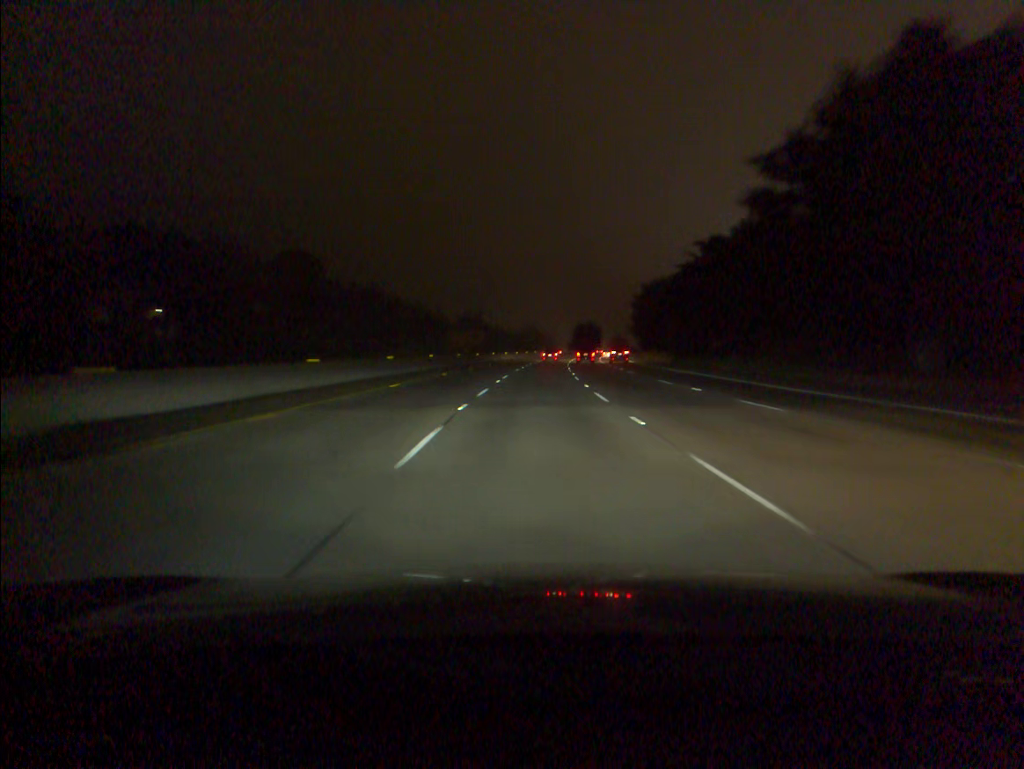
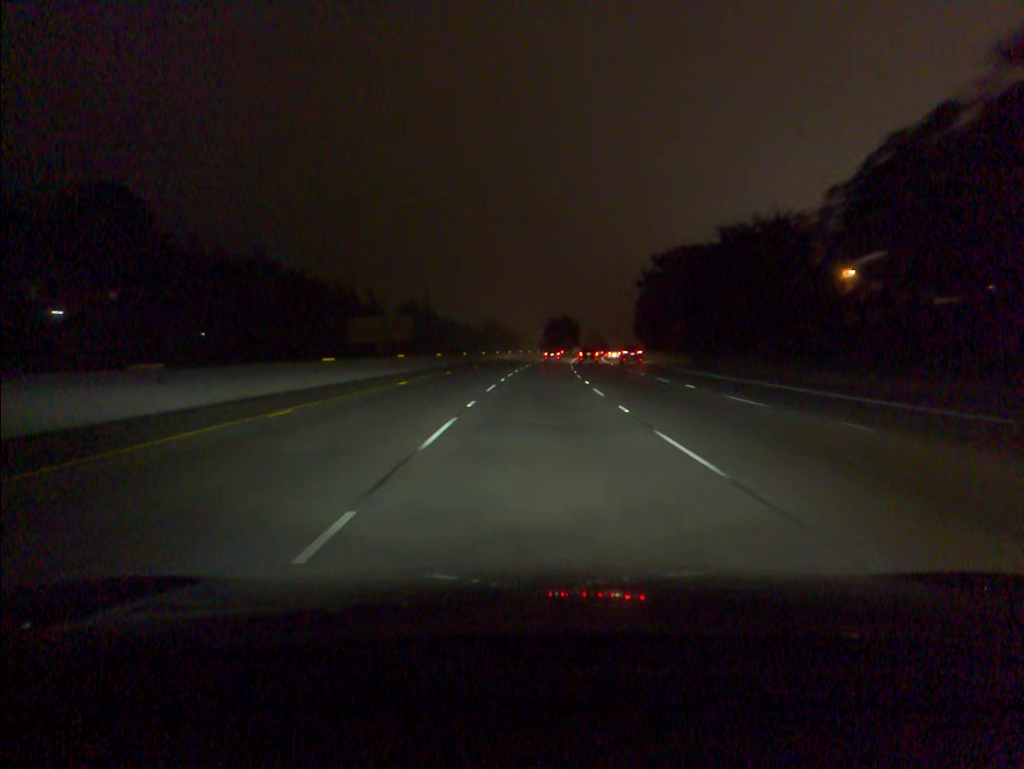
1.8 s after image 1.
(+1.1, +56.8) m; +3°
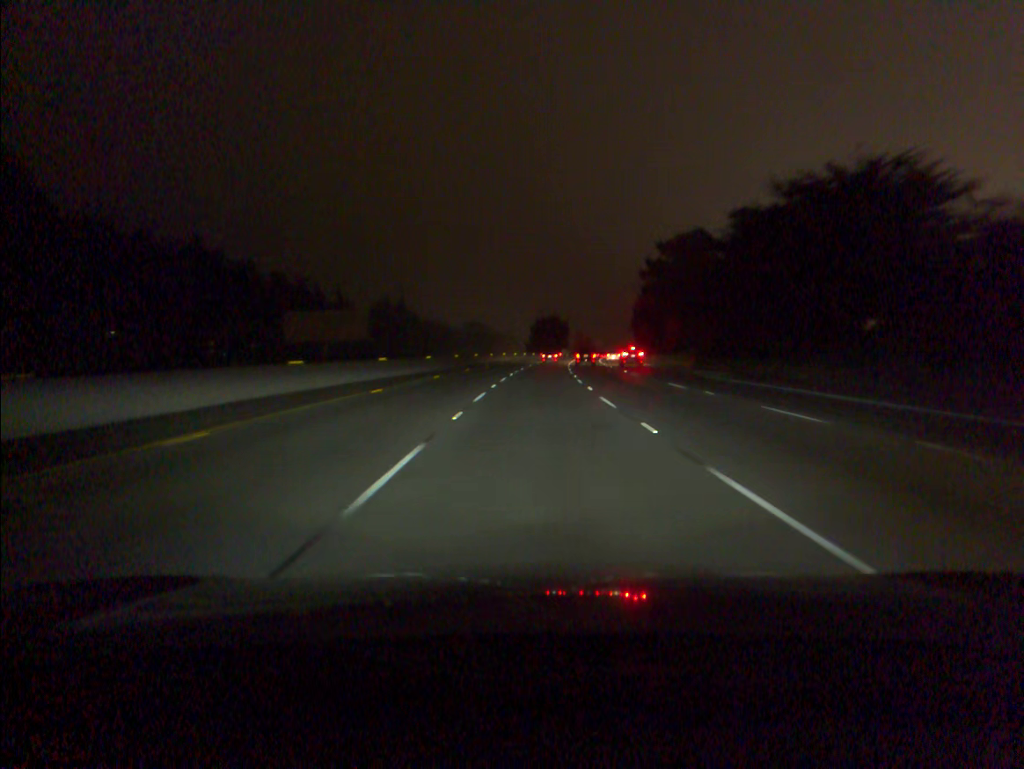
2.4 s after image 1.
(+0.2, +18.8) m; +1°
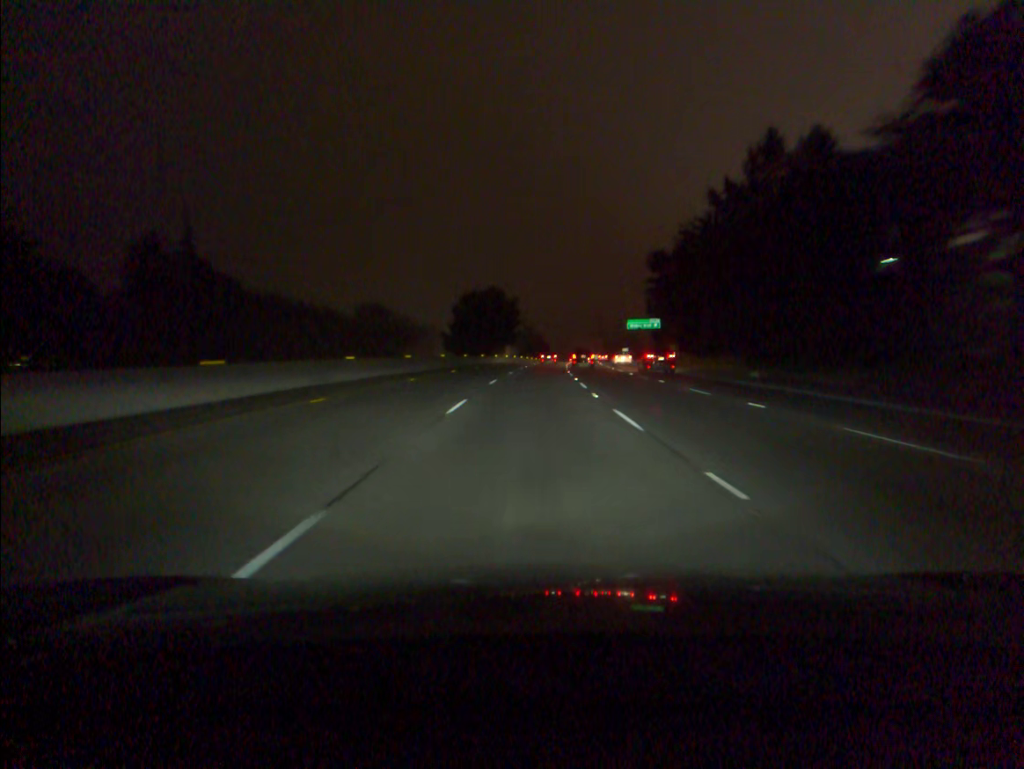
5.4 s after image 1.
(+3.7, +93.3) m; +5°
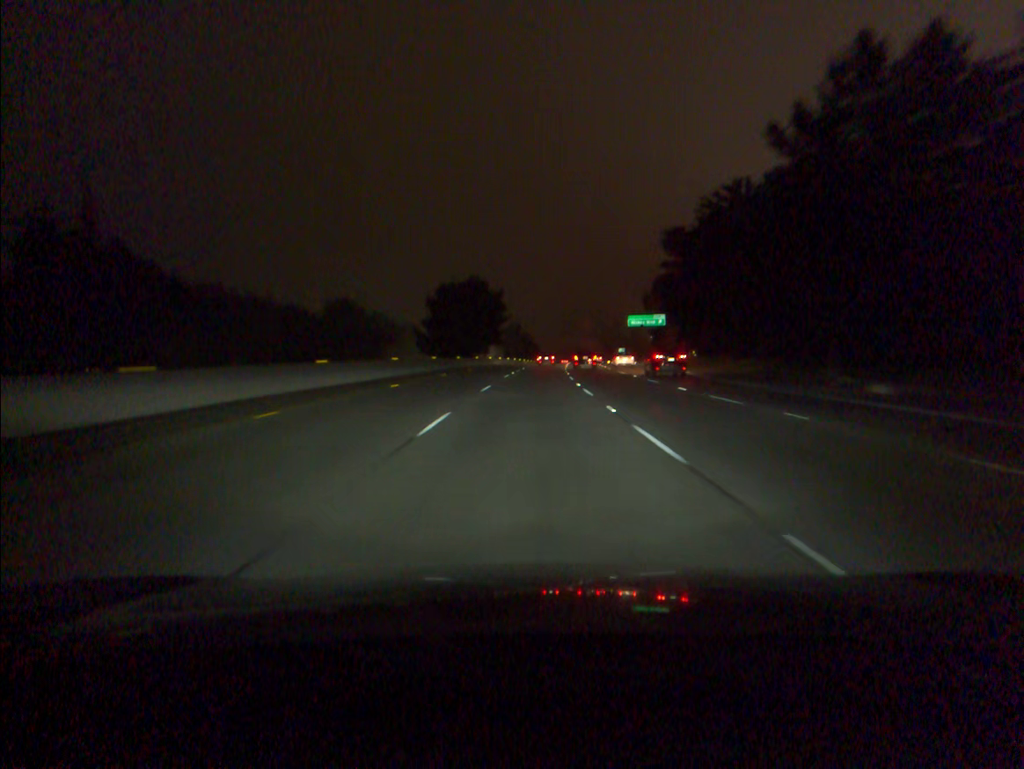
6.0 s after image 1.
(+0.1, +18.5) m; +1°
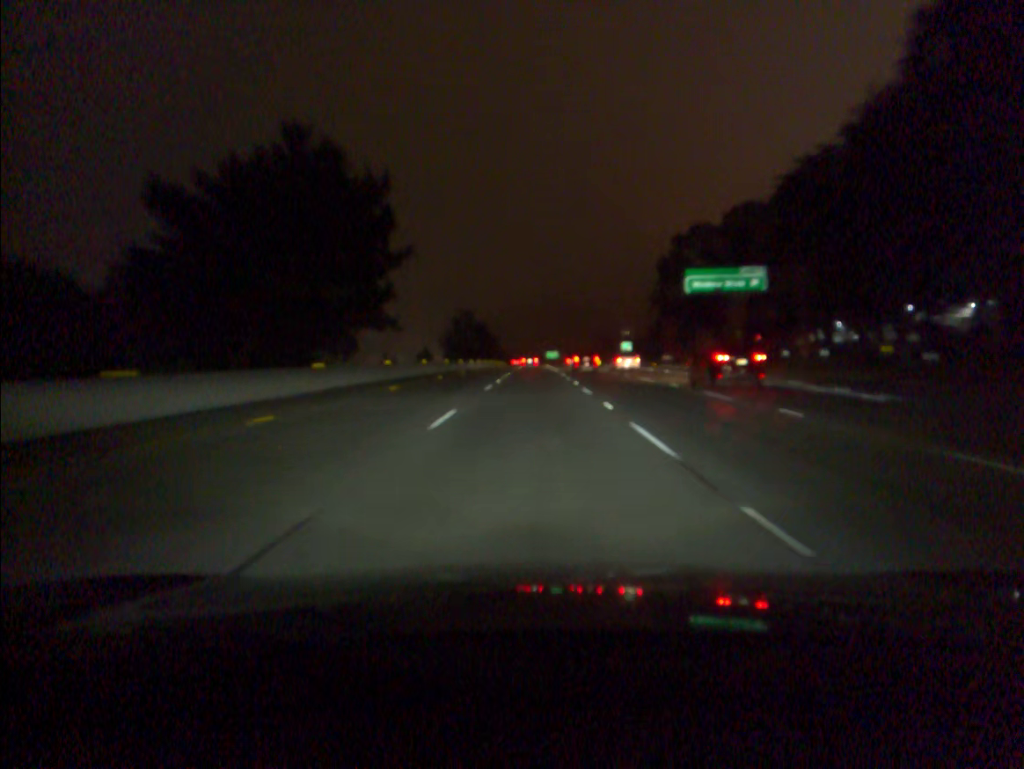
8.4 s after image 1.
(+2.1, +73.1) m; +3°
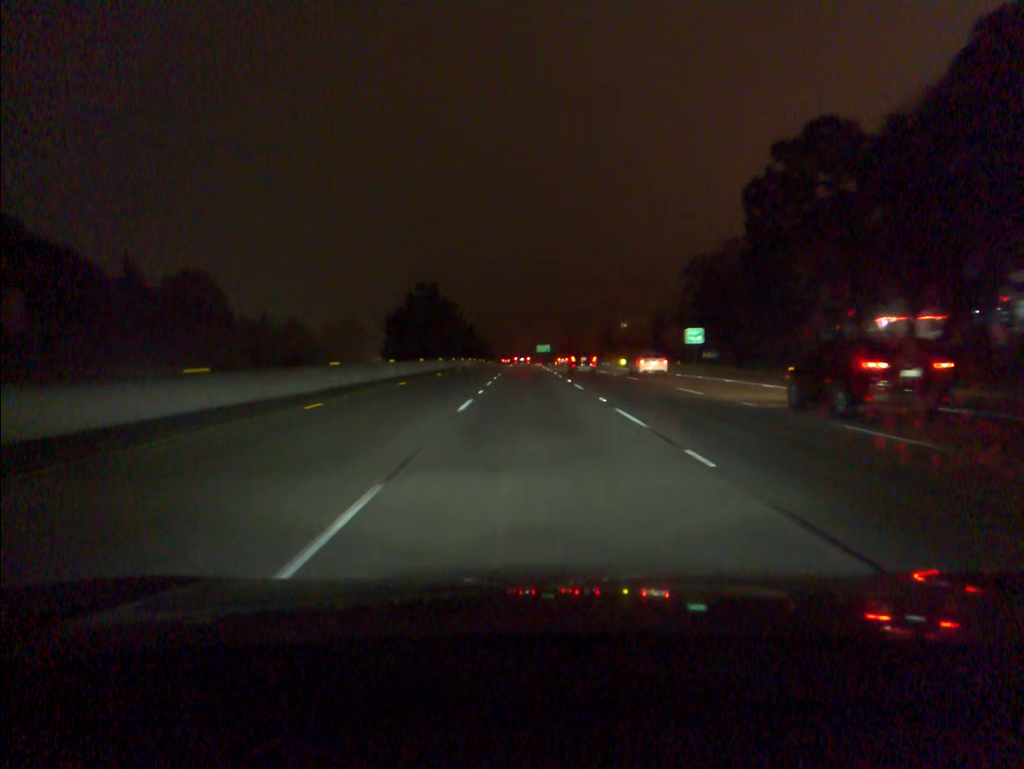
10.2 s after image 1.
(+0.5, +54.6) m; +1°
